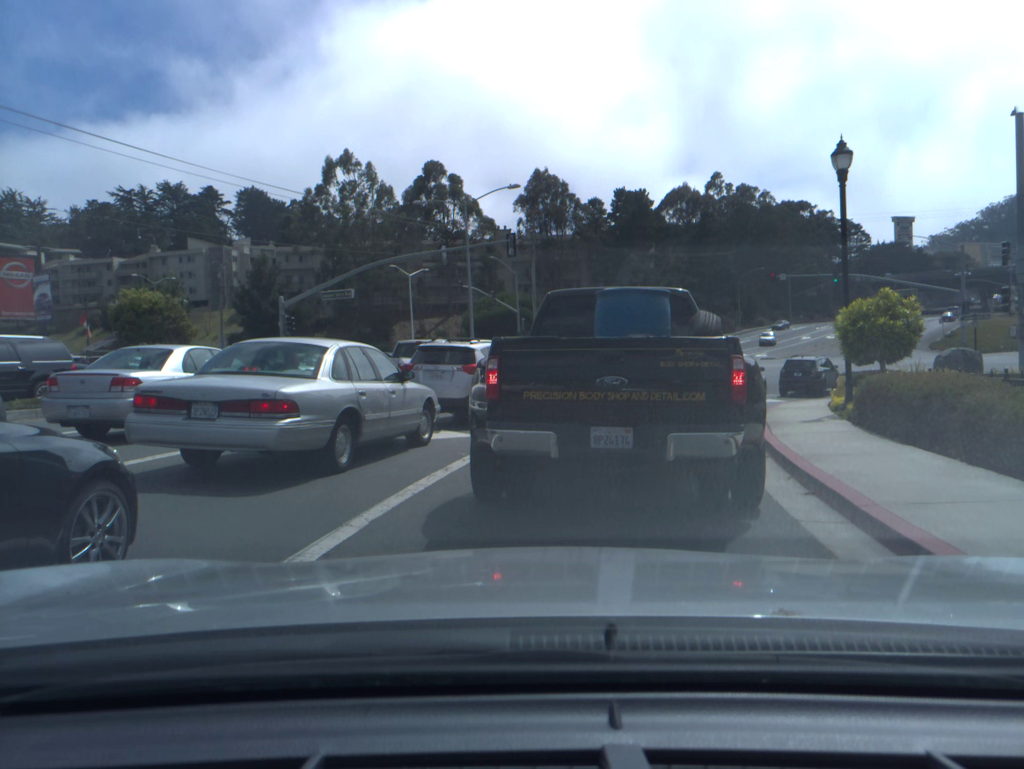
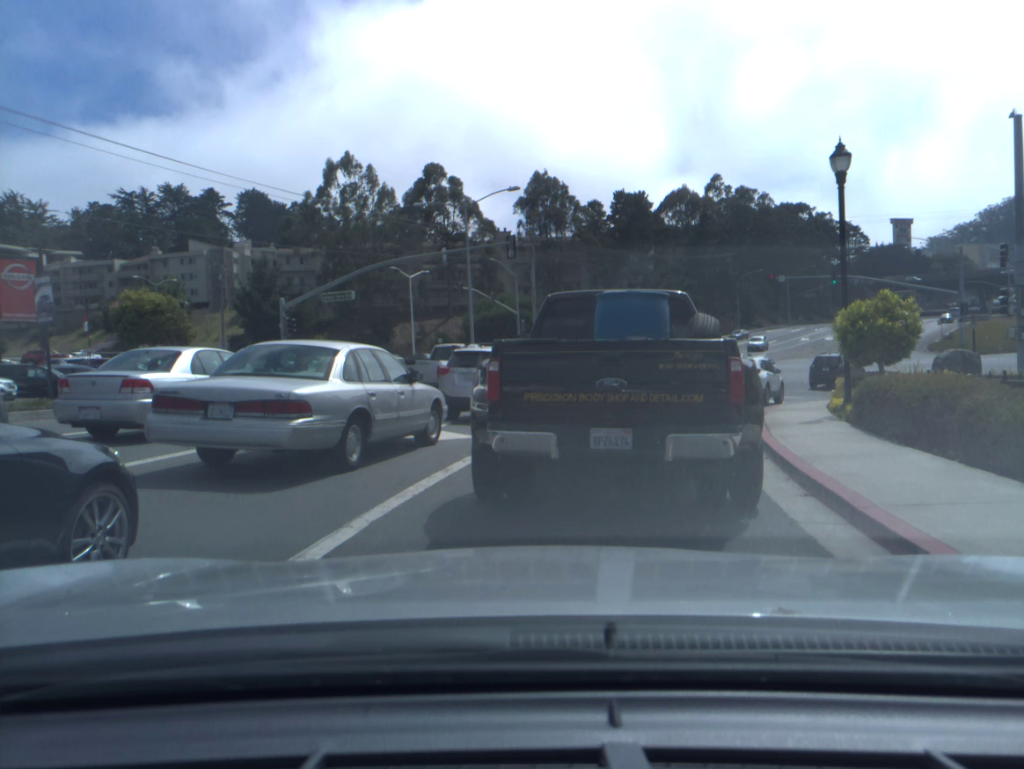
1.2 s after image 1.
(0.0, 0.0) m; 0°
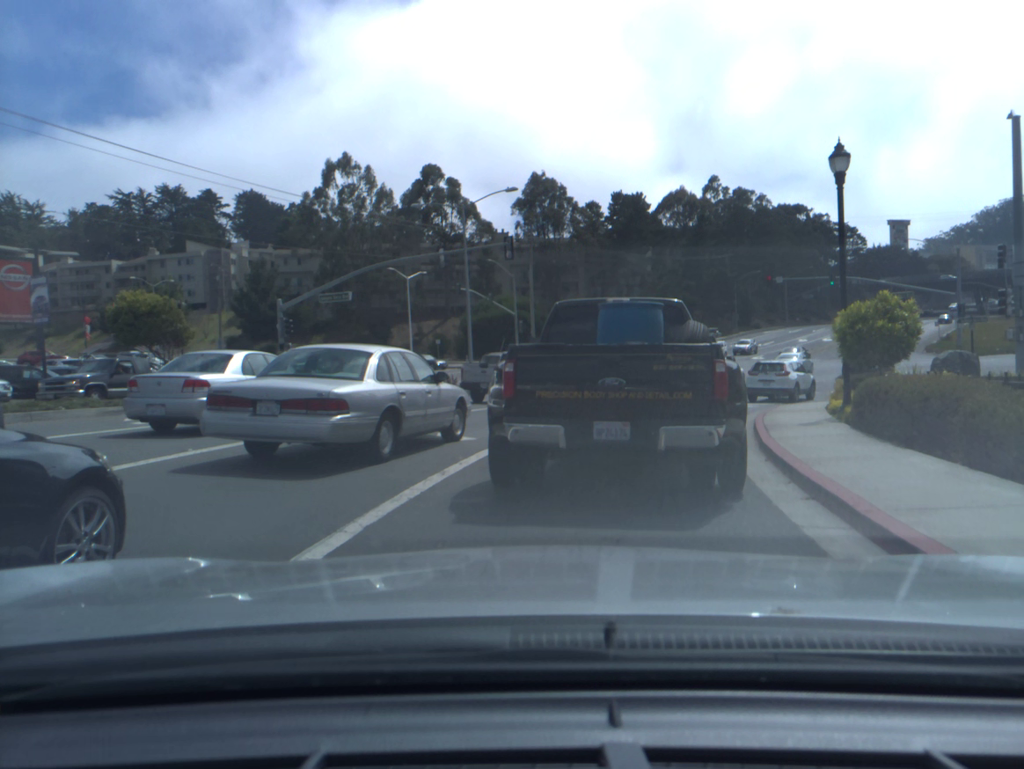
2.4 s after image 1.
(0.0, +0.1) m; 0°
